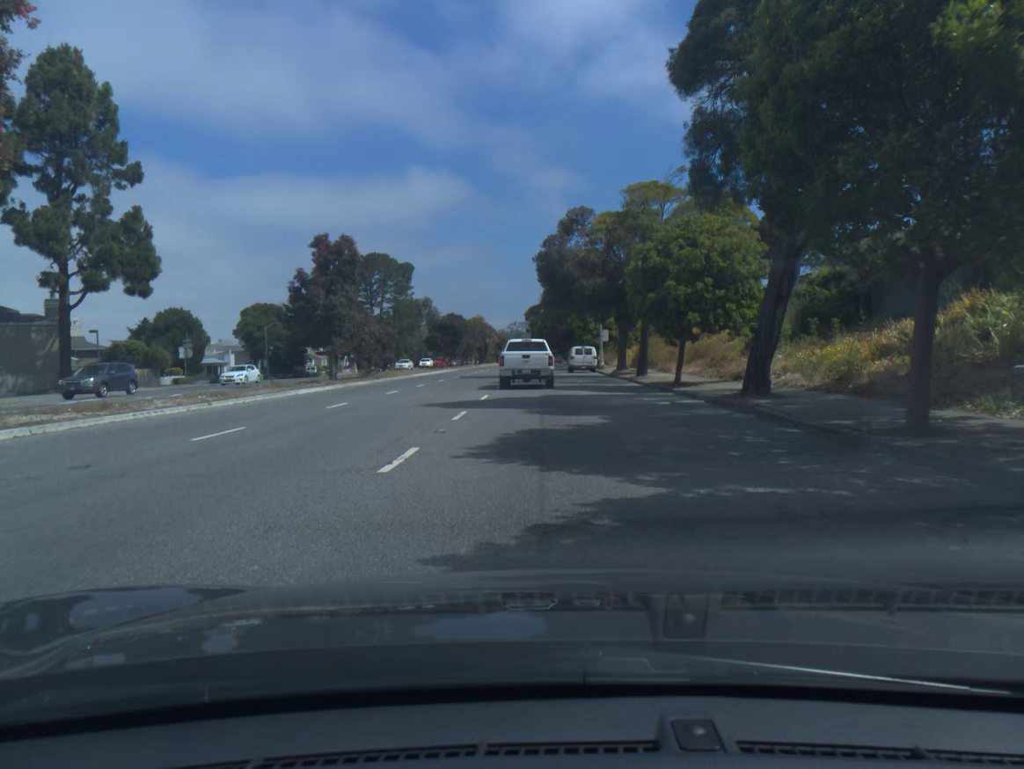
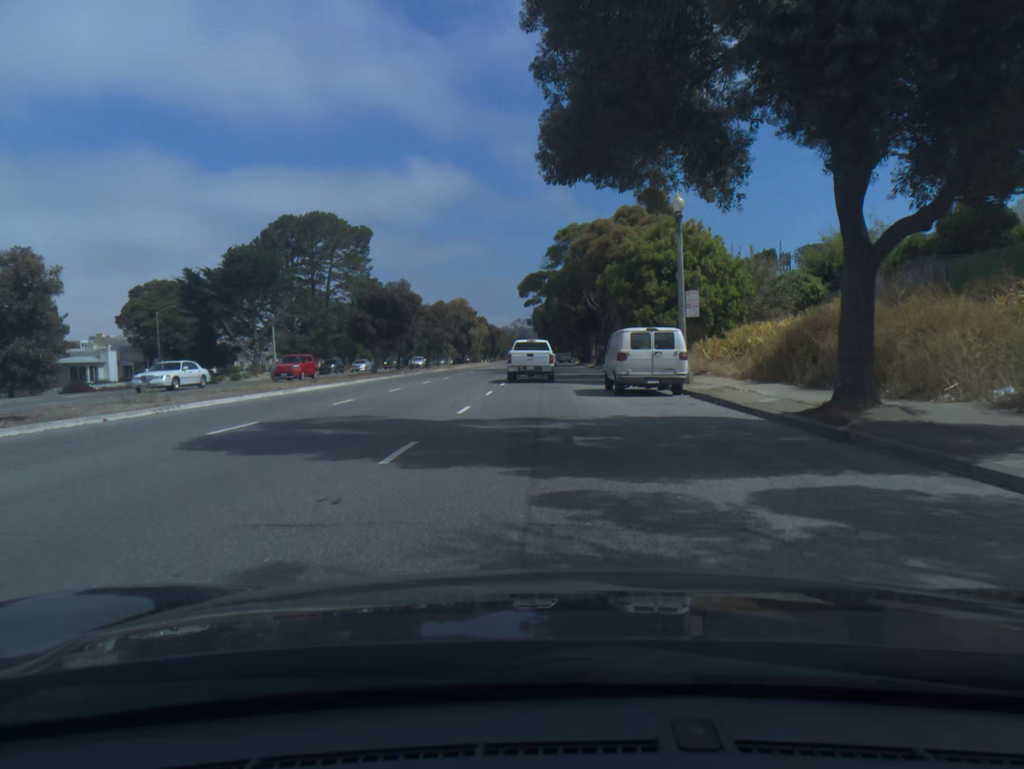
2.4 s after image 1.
(+0.1, +35.7) m; 0°
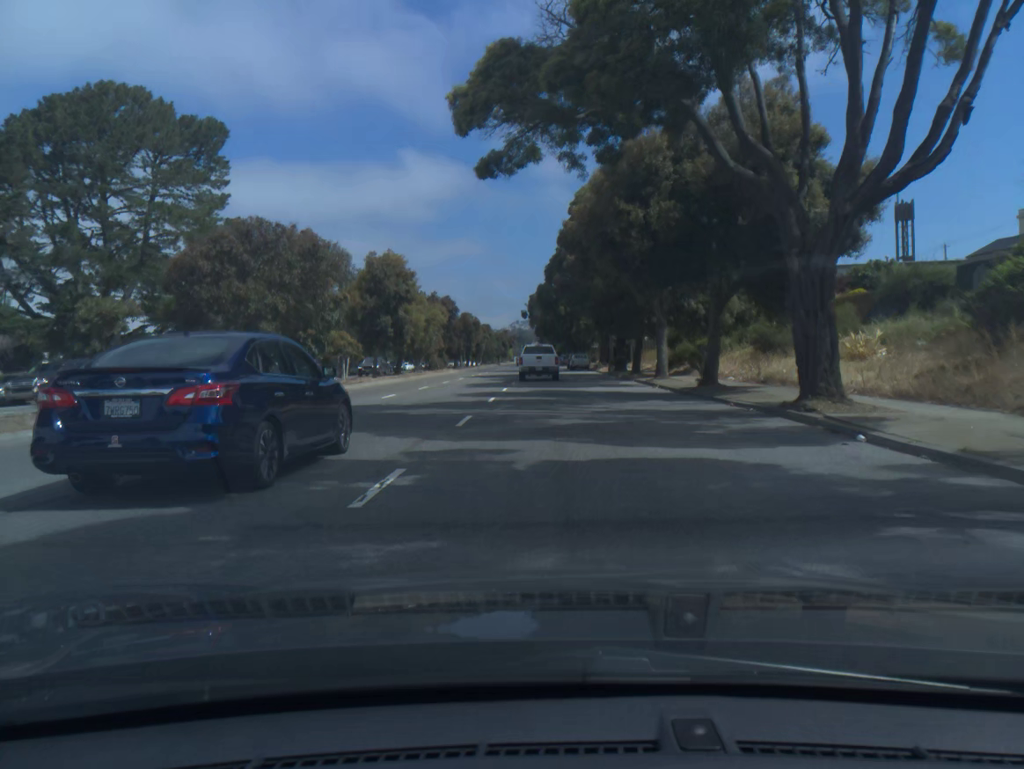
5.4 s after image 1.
(0.0, +46.8) m; 0°
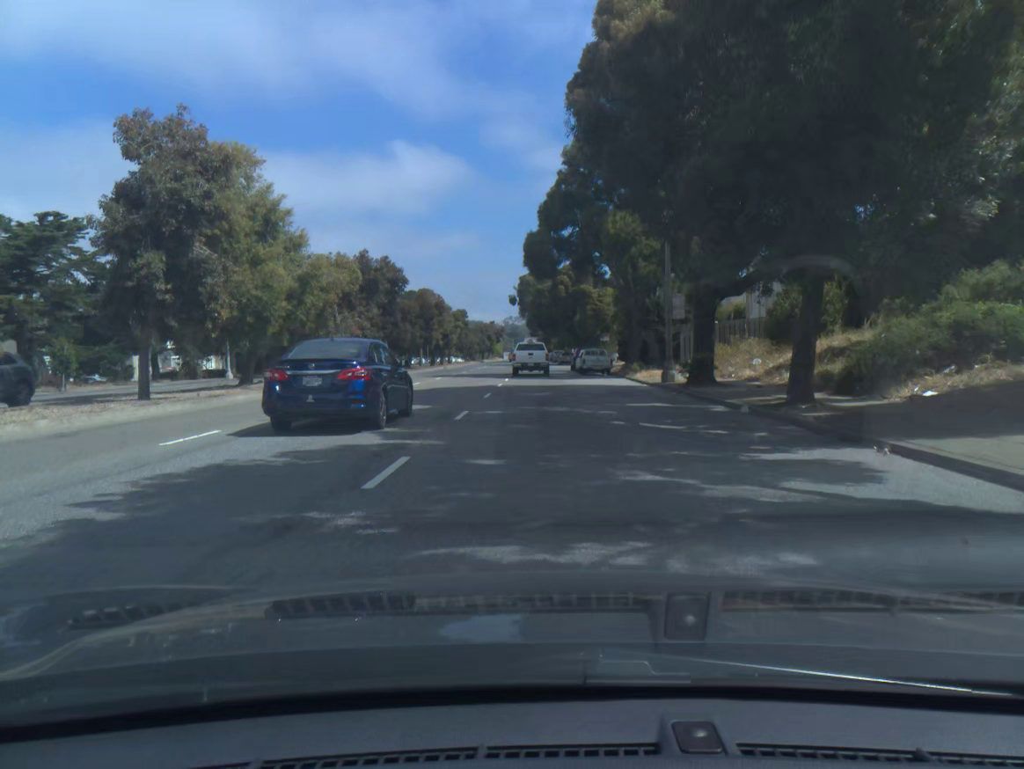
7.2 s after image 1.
(+0.1, +28.7) m; 0°
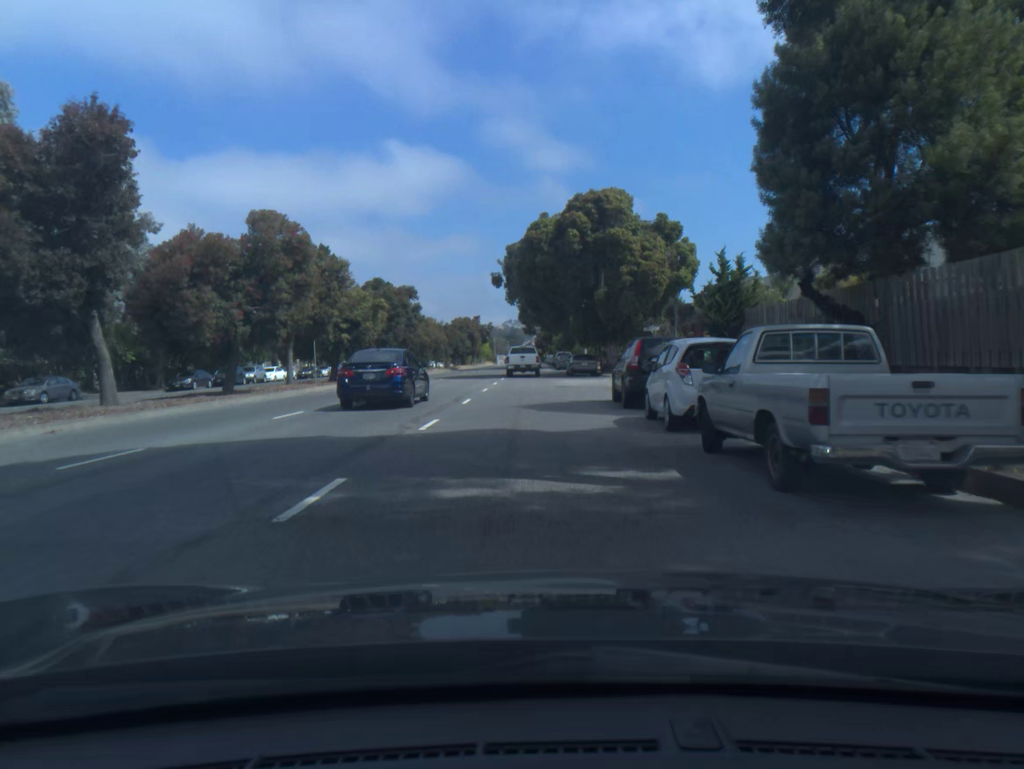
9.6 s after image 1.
(+0.3, +37.9) m; 0°
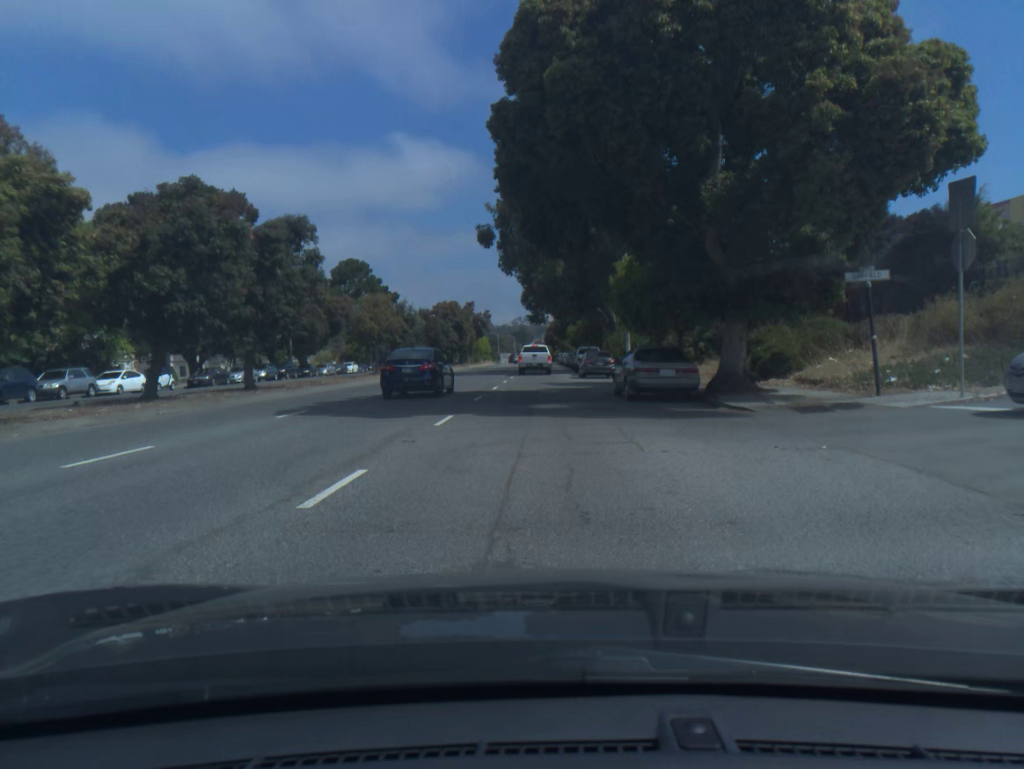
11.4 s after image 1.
(-0.2, +29.1) m; -1°
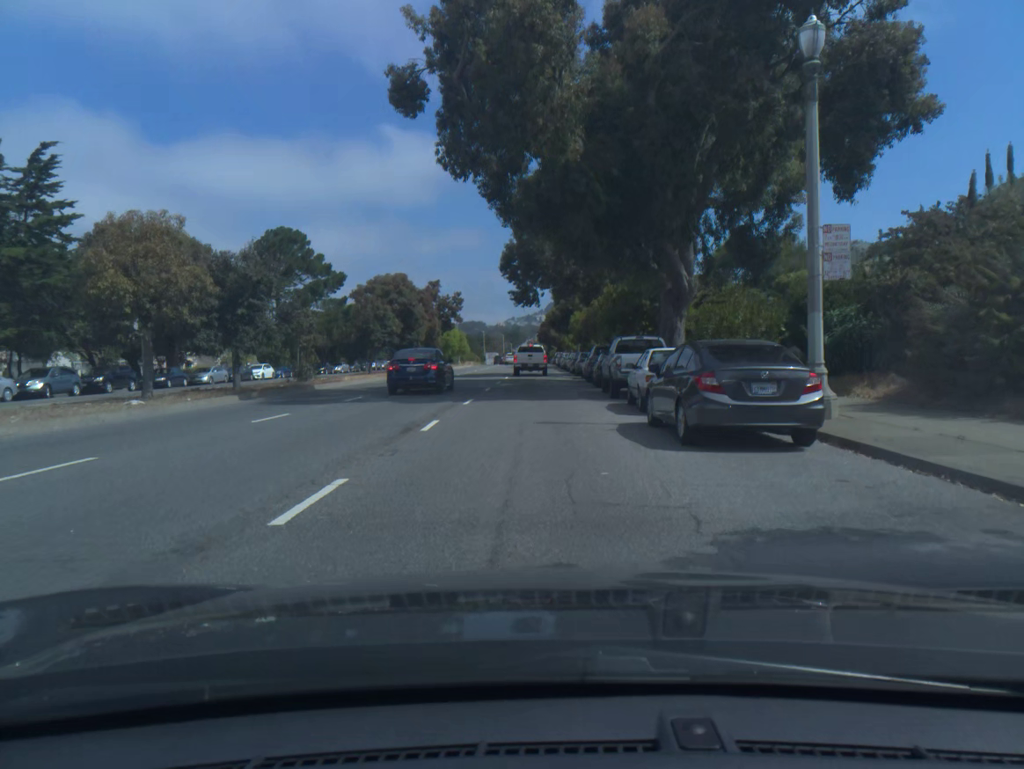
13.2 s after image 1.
(+0.1, +30.3) m; +1°
